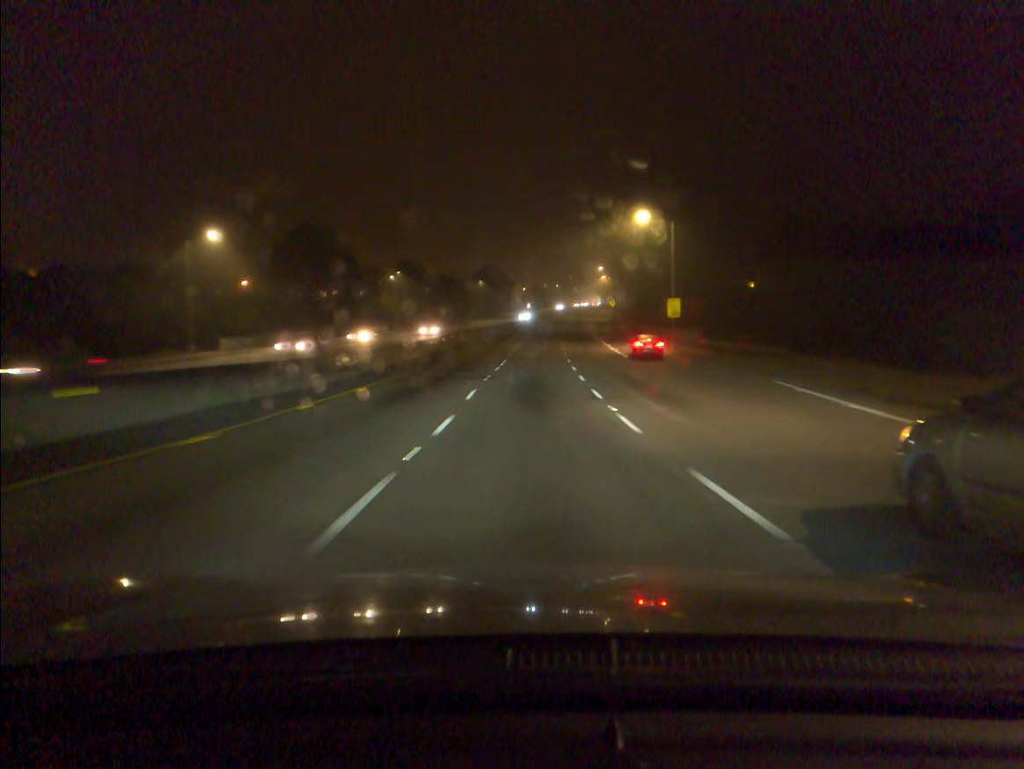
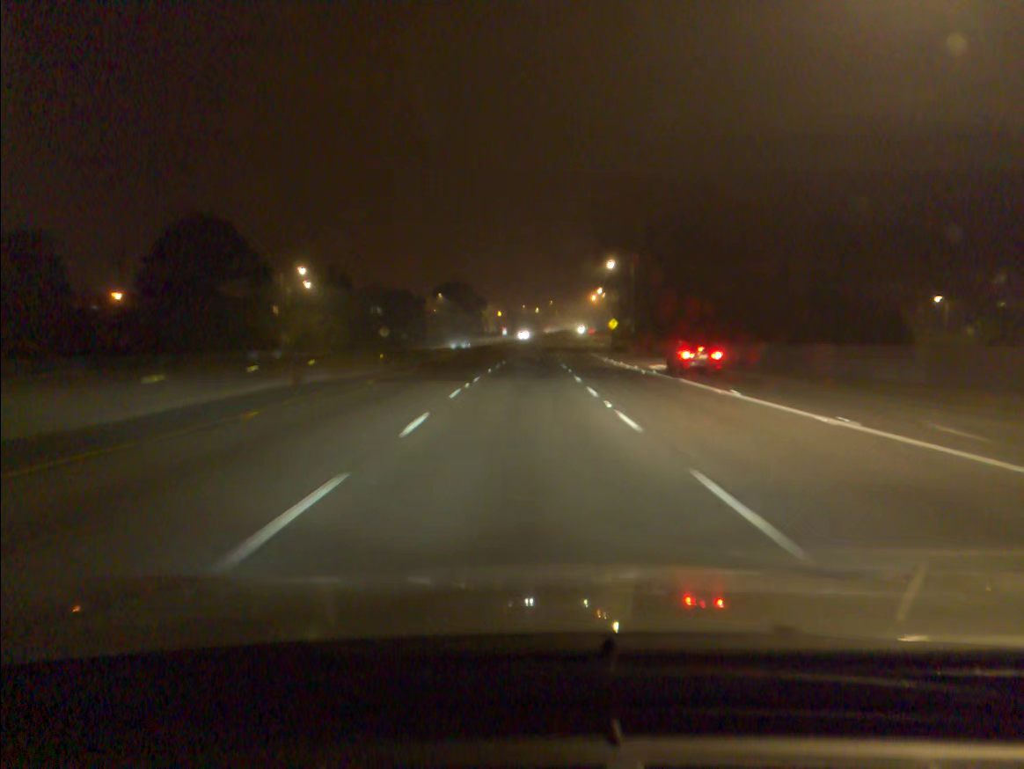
(+0.8, +44.6) m; +2°
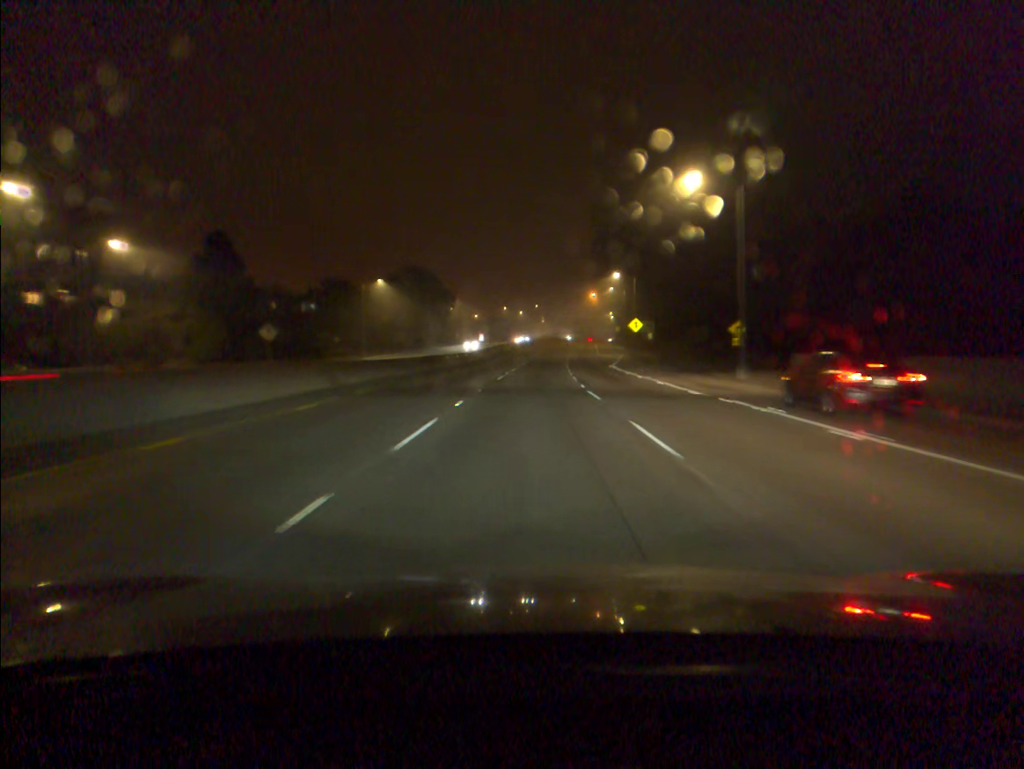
(+0.4, +45.3) m; +1°
